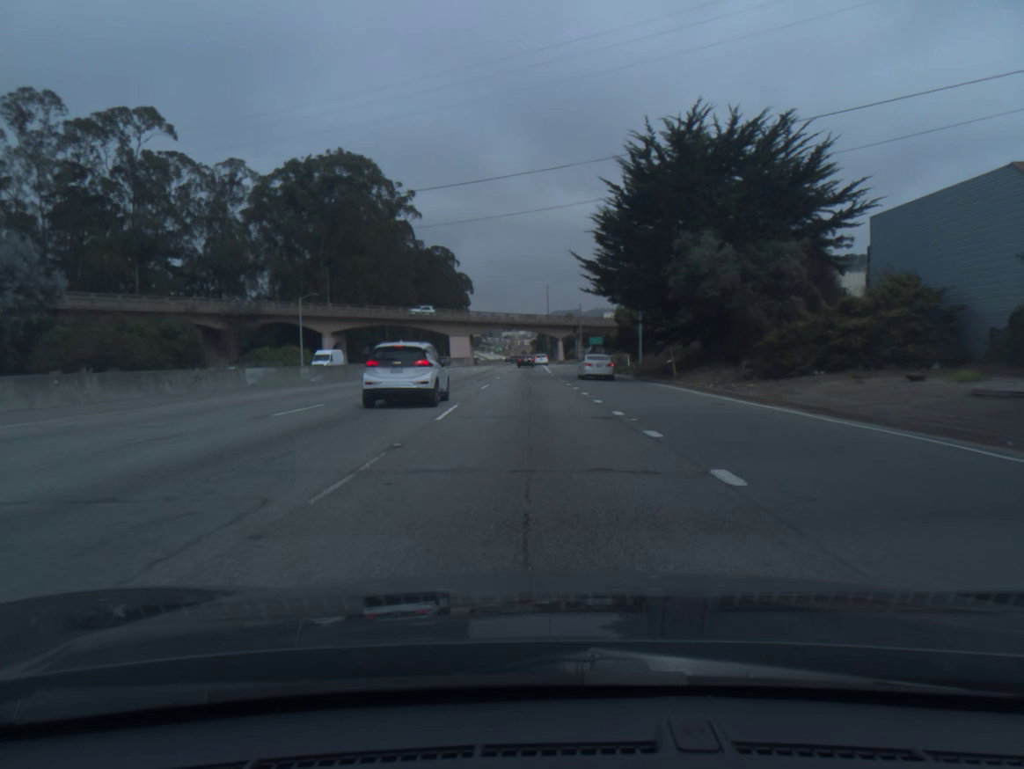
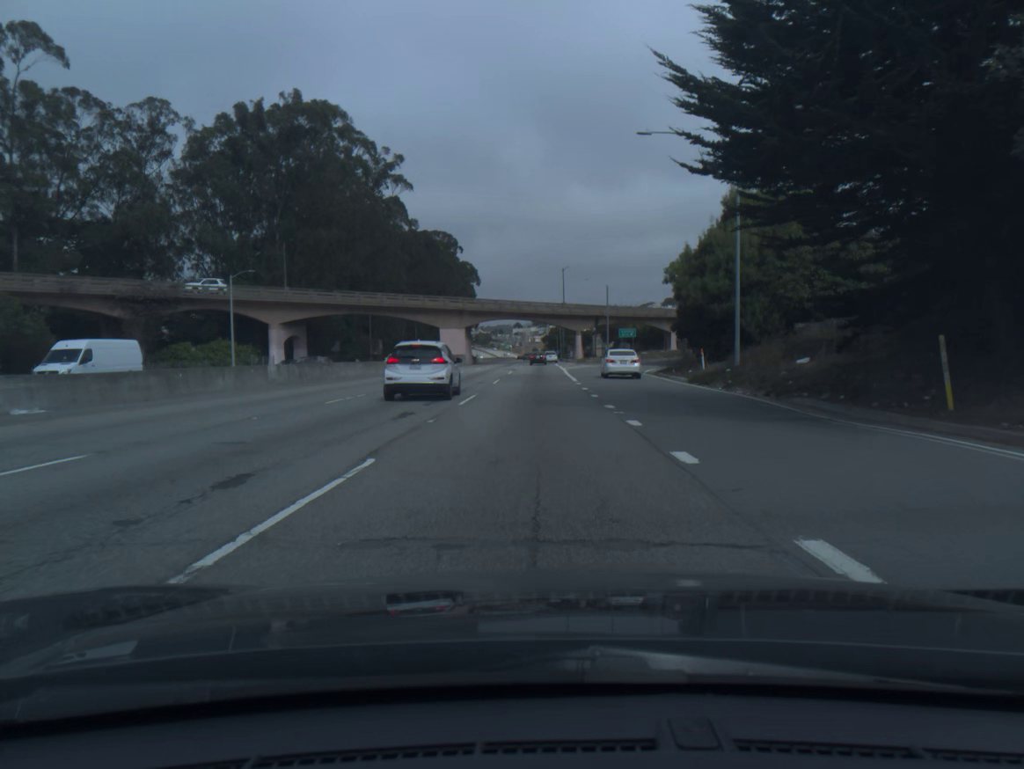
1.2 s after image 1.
(-0.3, +25.8) m; -1°
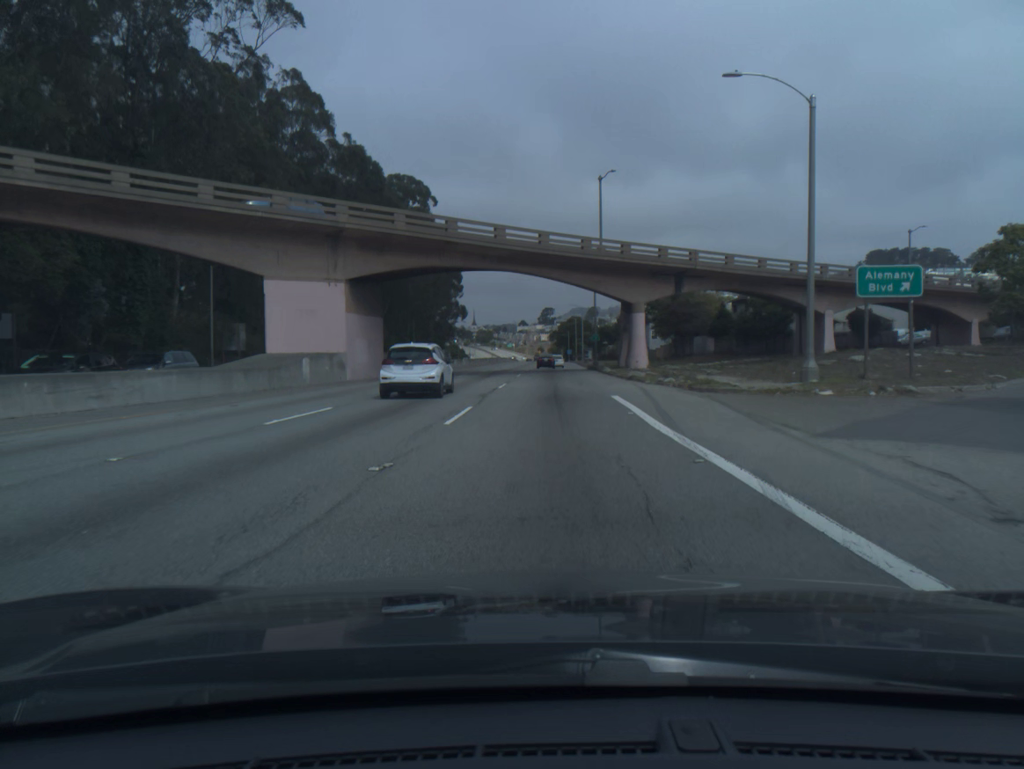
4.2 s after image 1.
(-0.2, +64.6) m; 0°
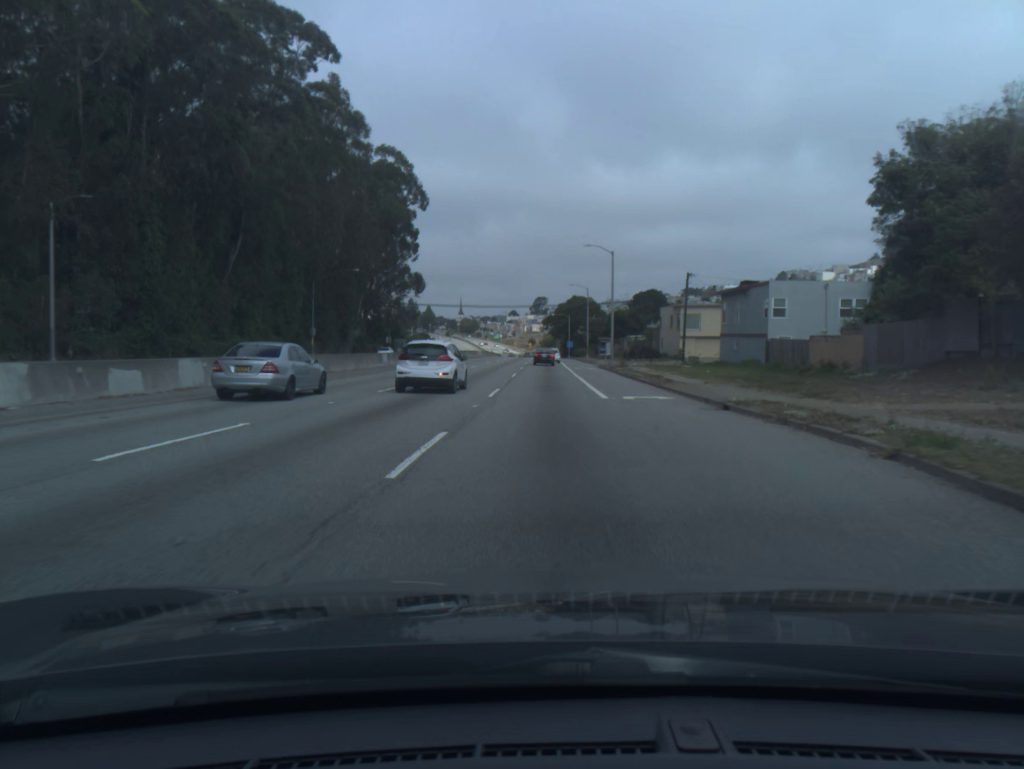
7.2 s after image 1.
(+0.6, +64.6) m; +1°
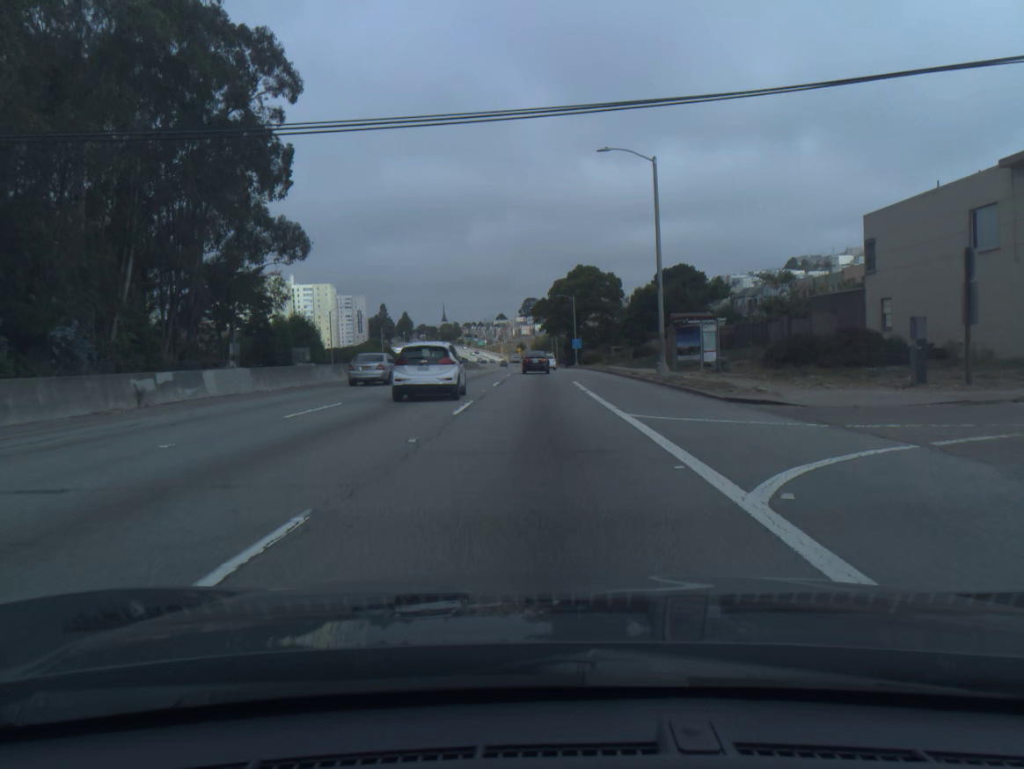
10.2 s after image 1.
(+0.3, +66.1) m; 0°
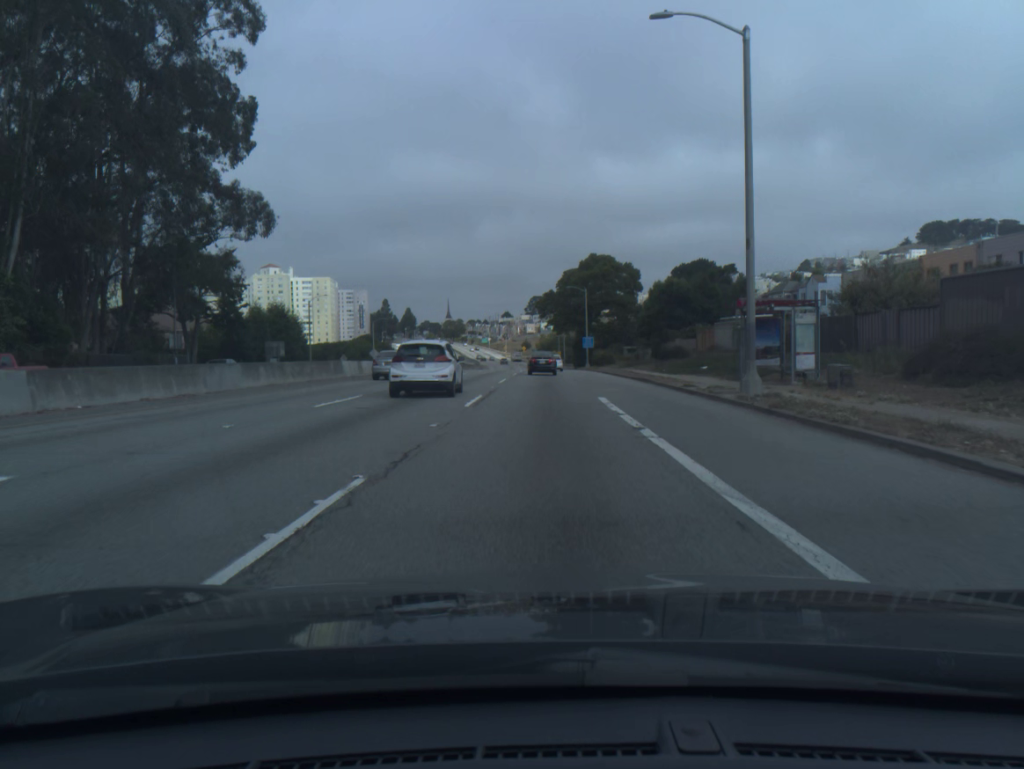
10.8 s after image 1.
(-0.1, +13.0) m; -1°
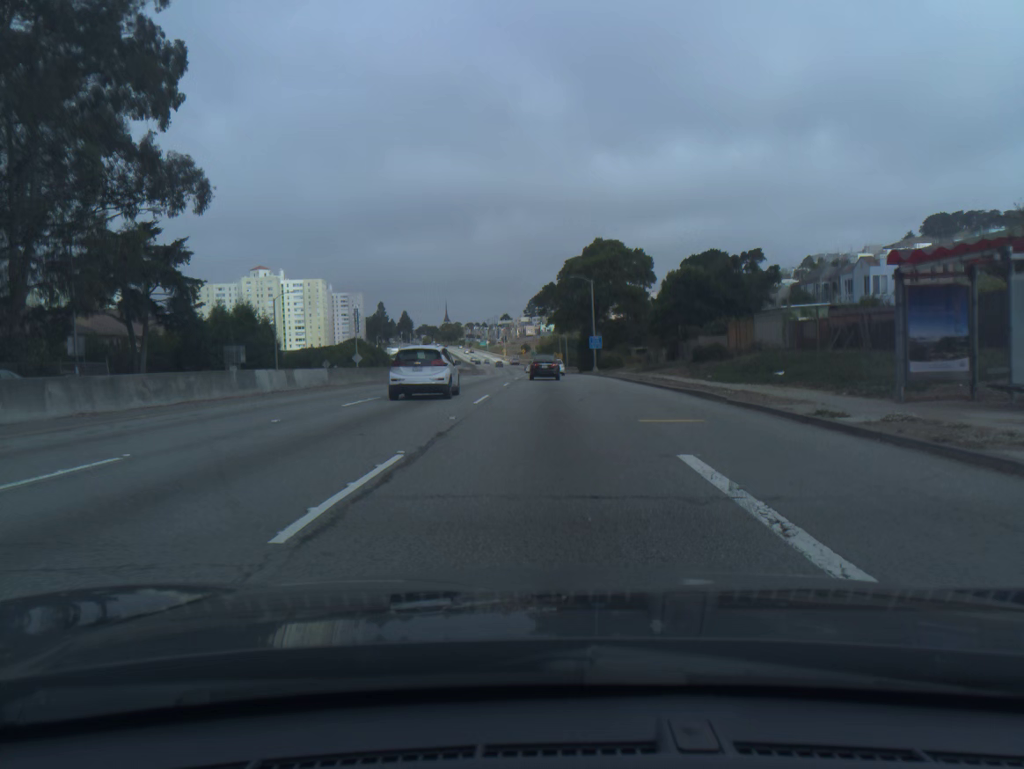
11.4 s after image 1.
(0.0, +12.7) m; 0°
